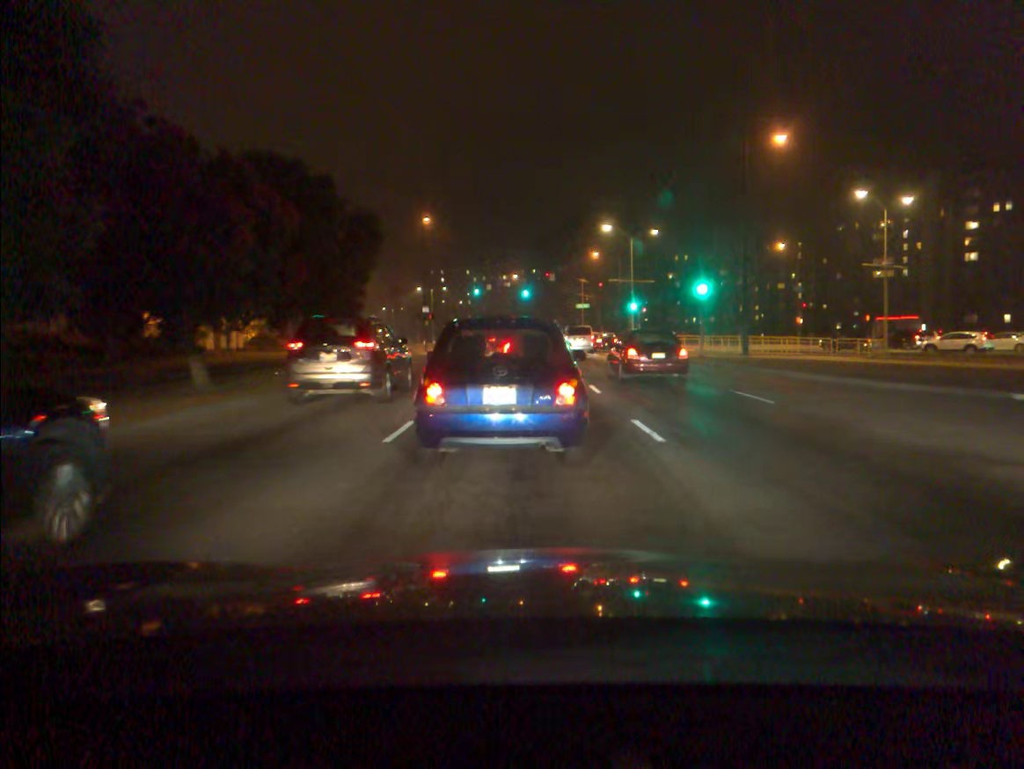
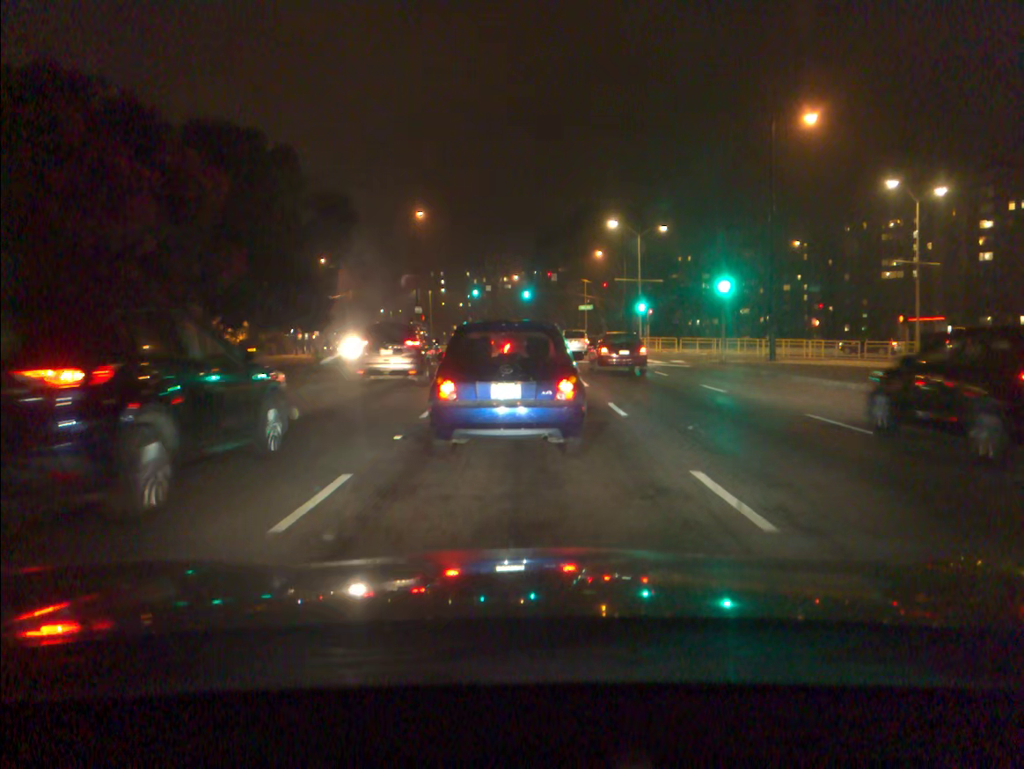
(0.0, +4.3) m; 0°
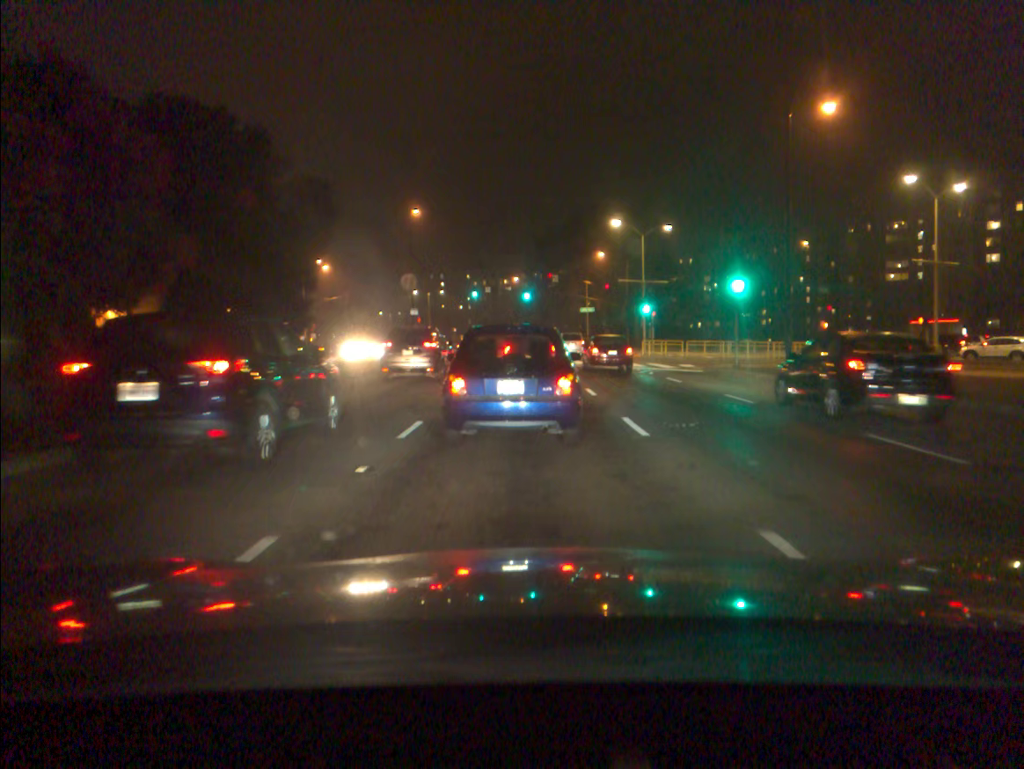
(0.0, +2.3) m; 0°
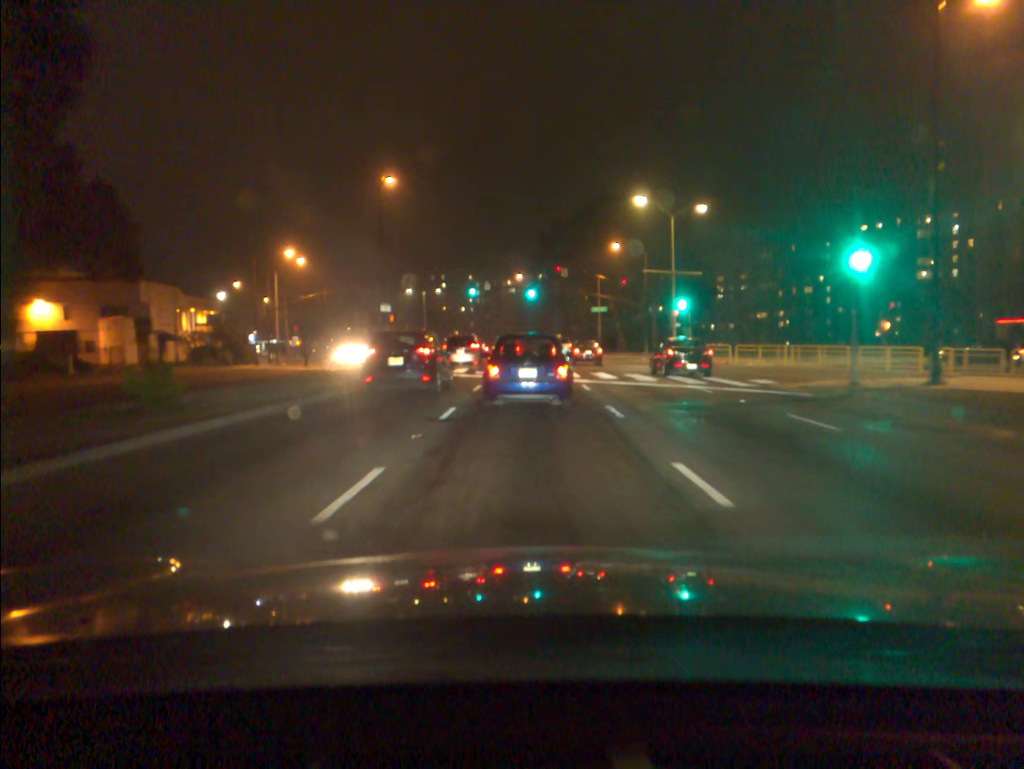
(-0.1, +11.7) m; -1°
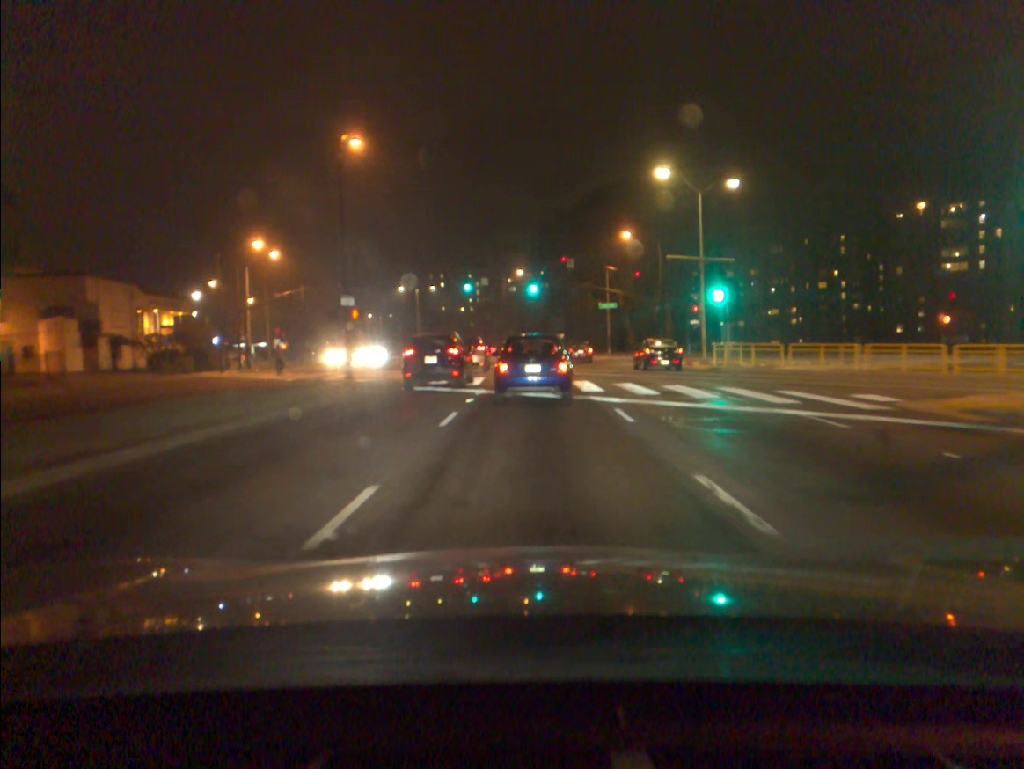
(0.0, +8.3) m; 0°
